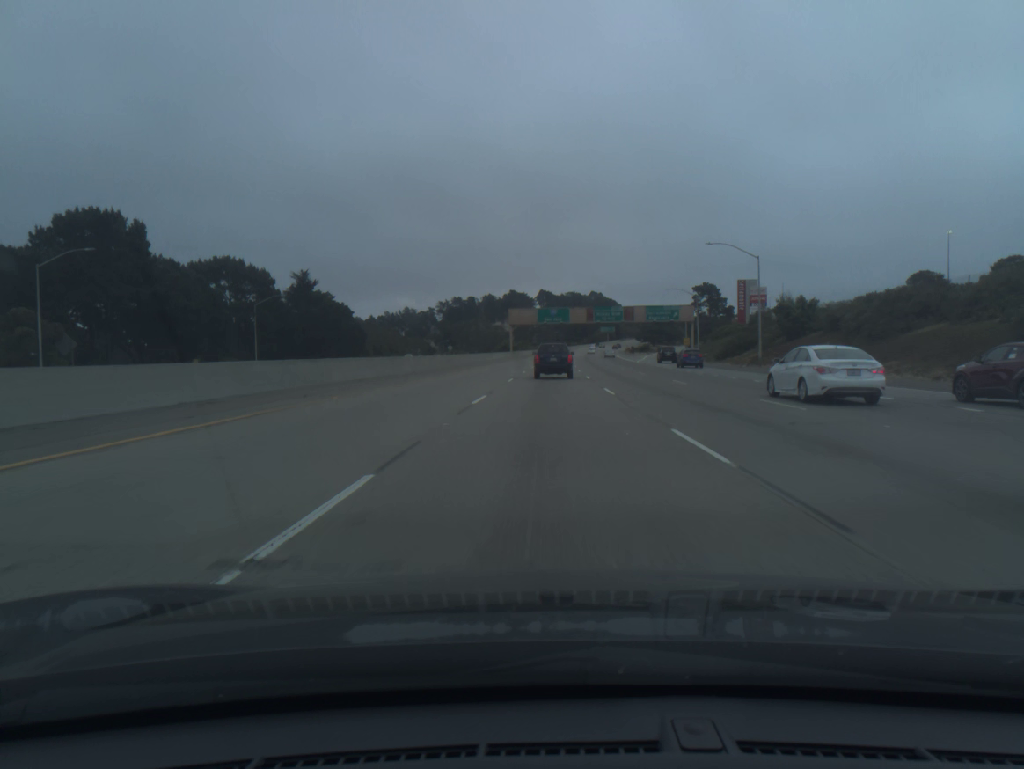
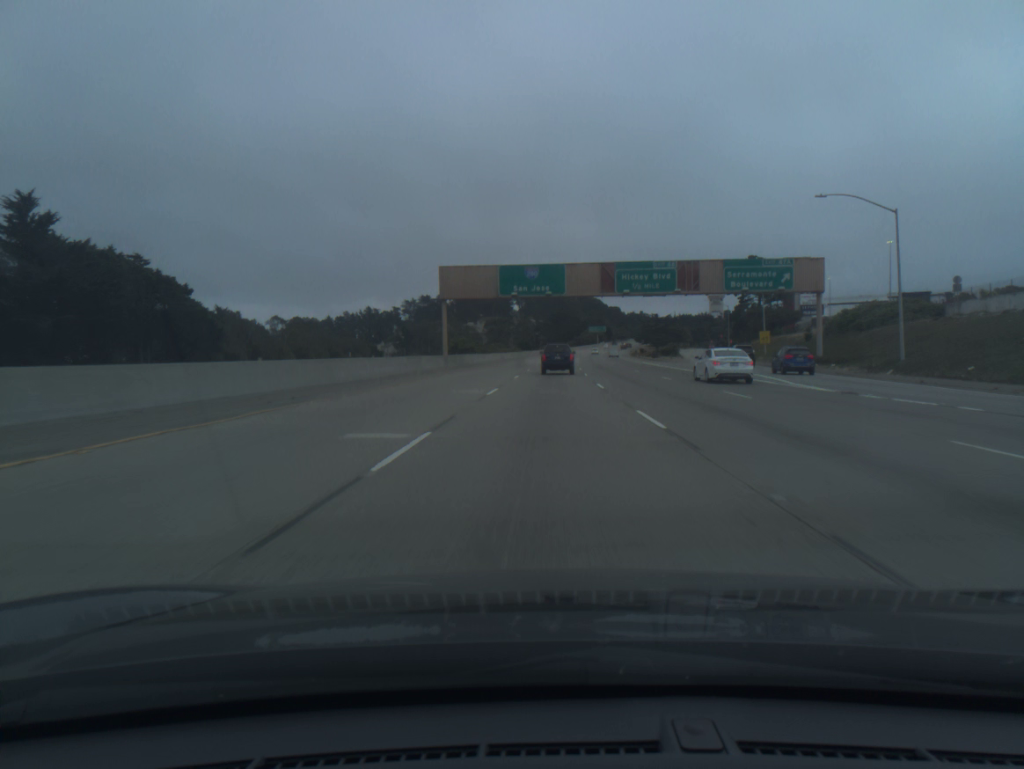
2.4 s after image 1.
(+1.1, +69.0) m; +2°
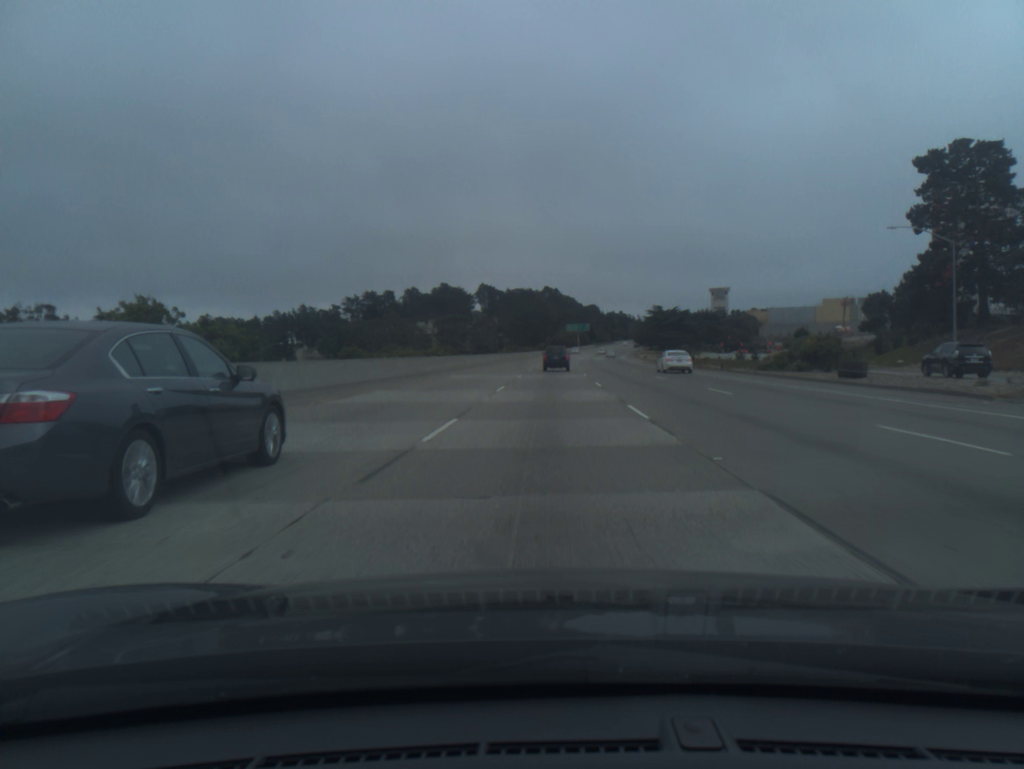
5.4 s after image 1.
(+1.8, +85.6) m; +2°
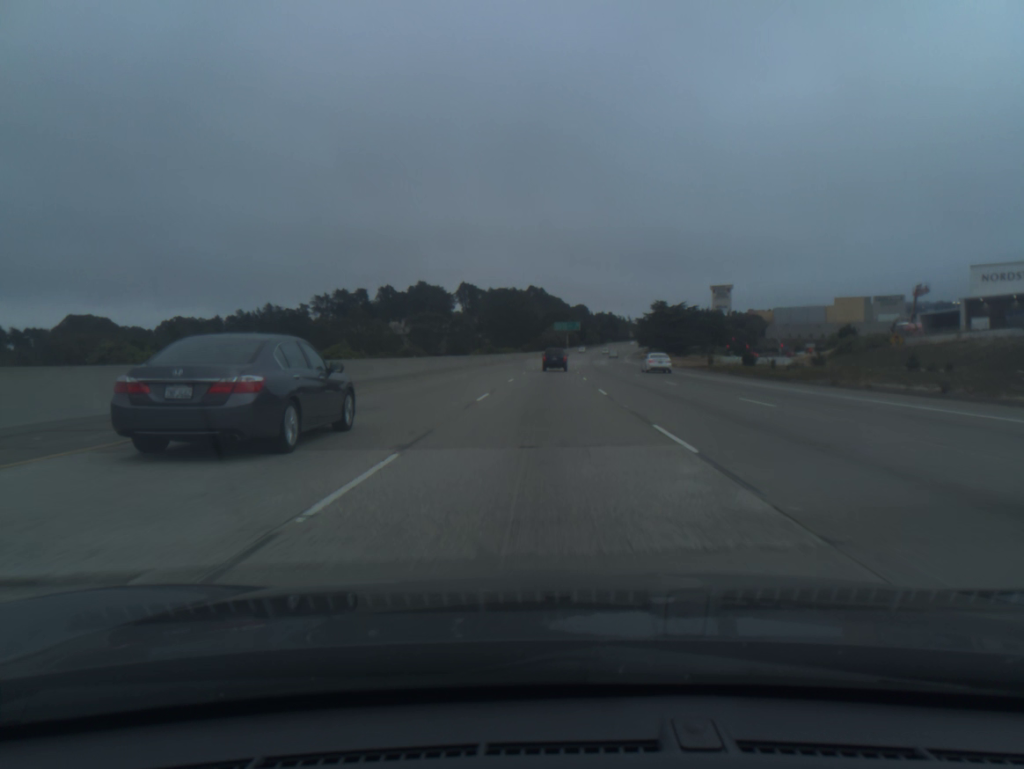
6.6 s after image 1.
(+0.4, +34.5) m; +1°
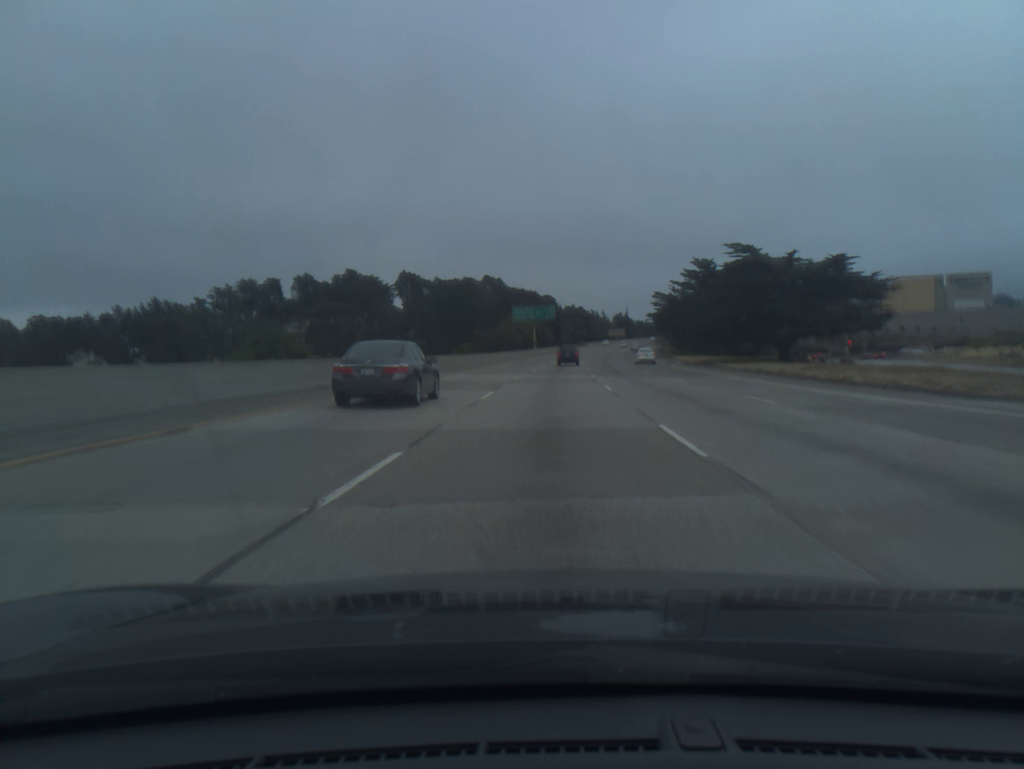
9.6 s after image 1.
(+1.7, +87.7) m; +3°
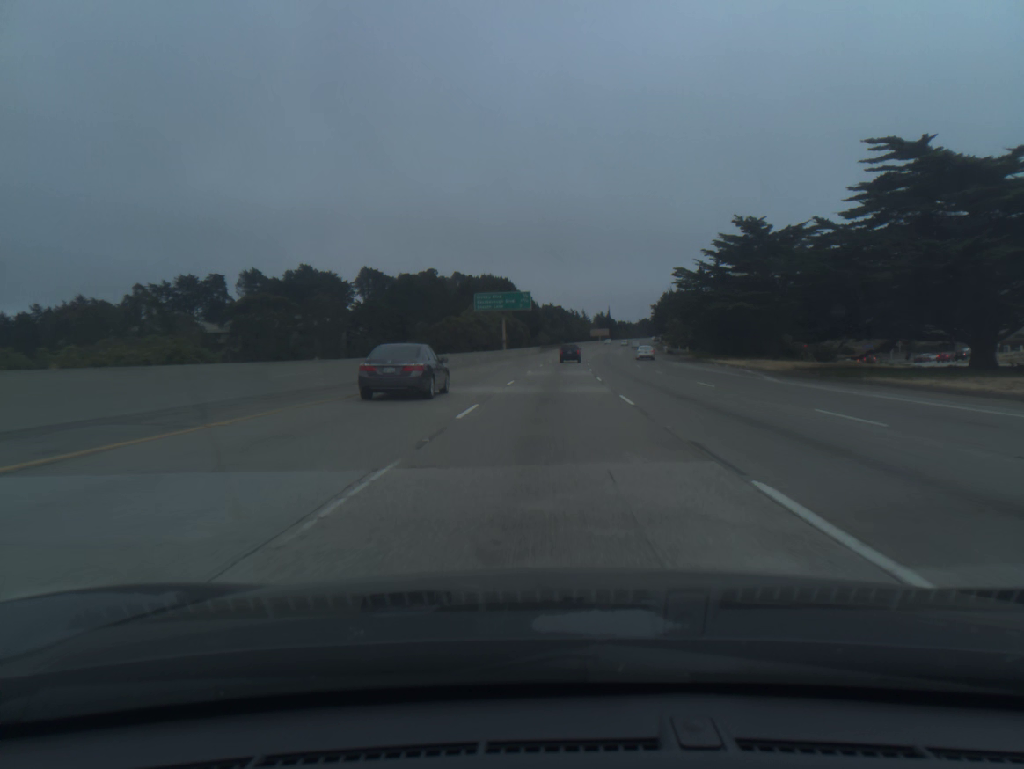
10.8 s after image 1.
(+0.5, +35.6) m; +2°
